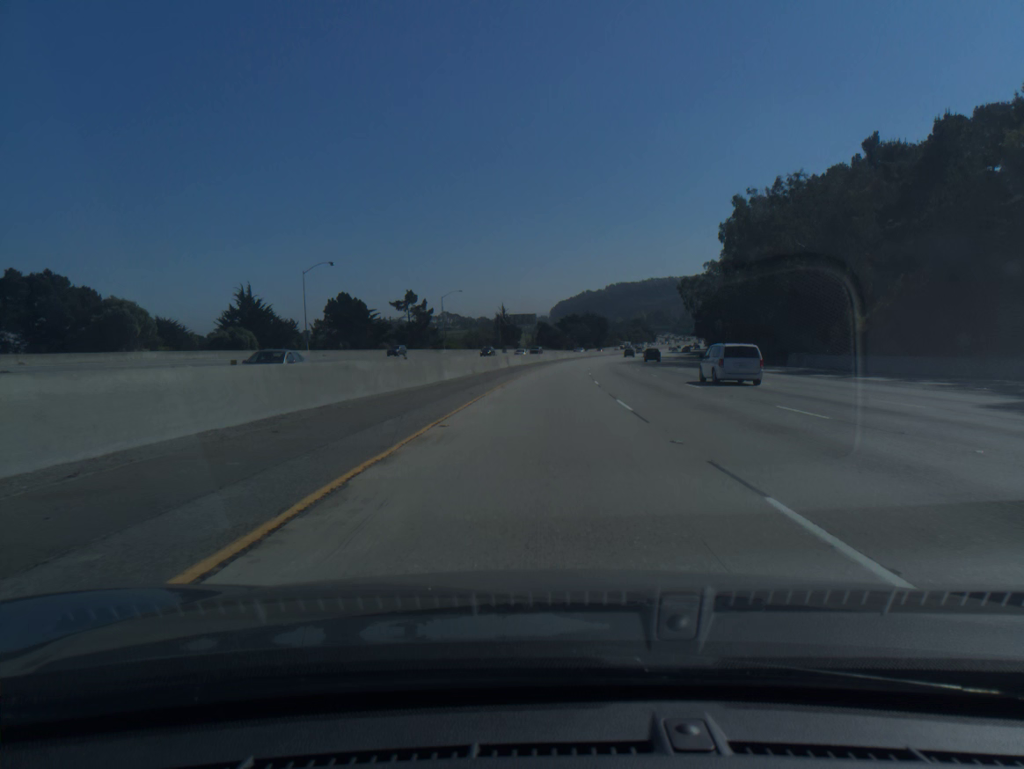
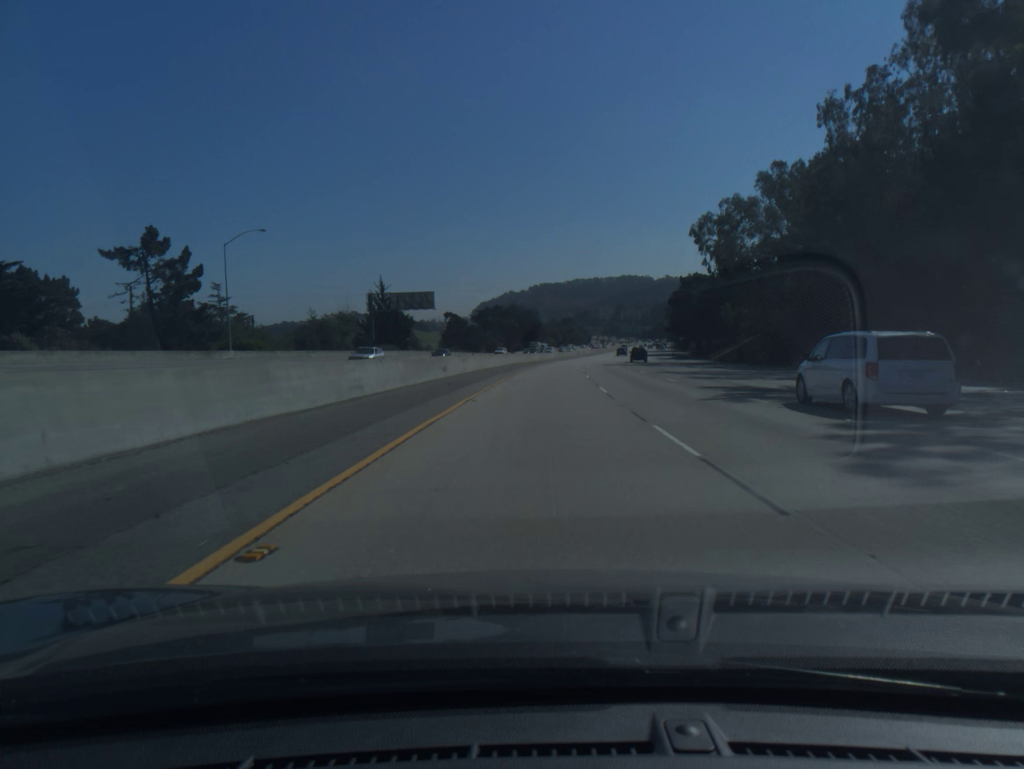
(+3.9, +81.1) m; +6°
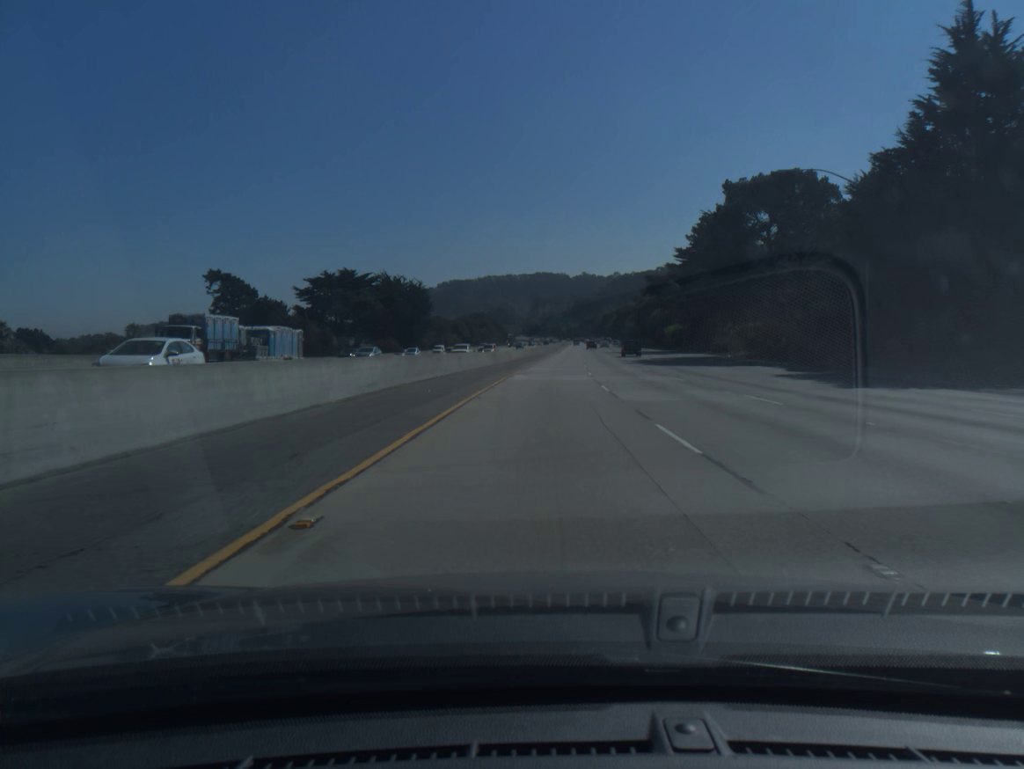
(+5.2, +101.2) m; +6°
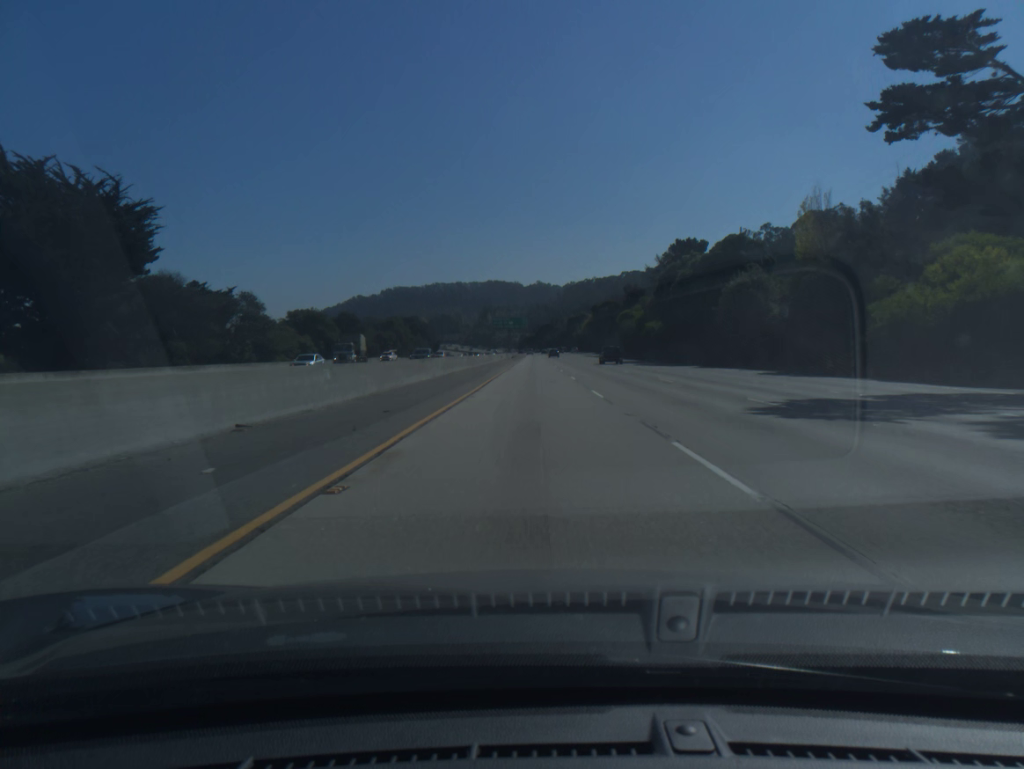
(+4.3, +100.9) m; +4°
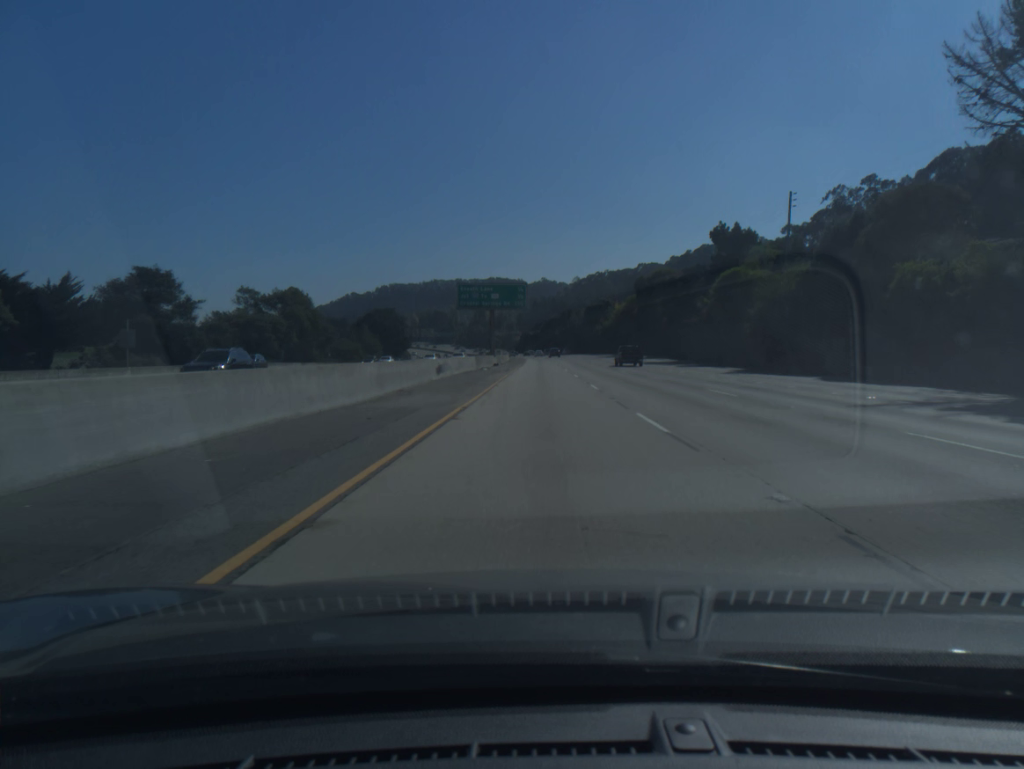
(-0.4, +80.1) m; 0°
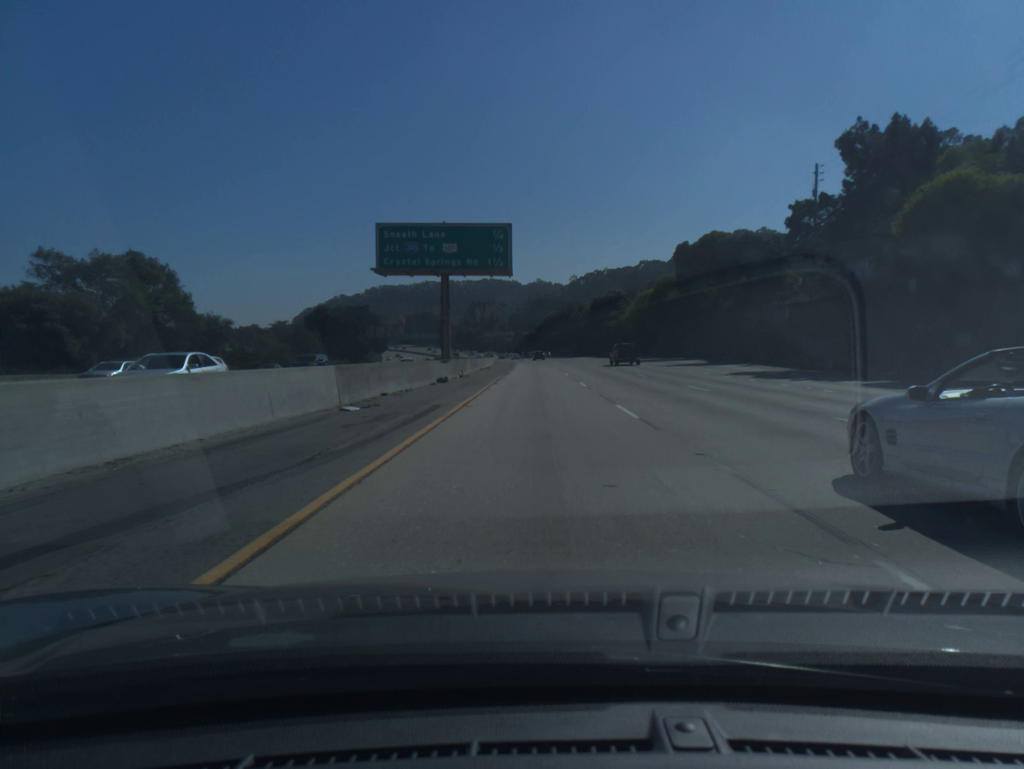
(+0.2, +40.1) m; 0°
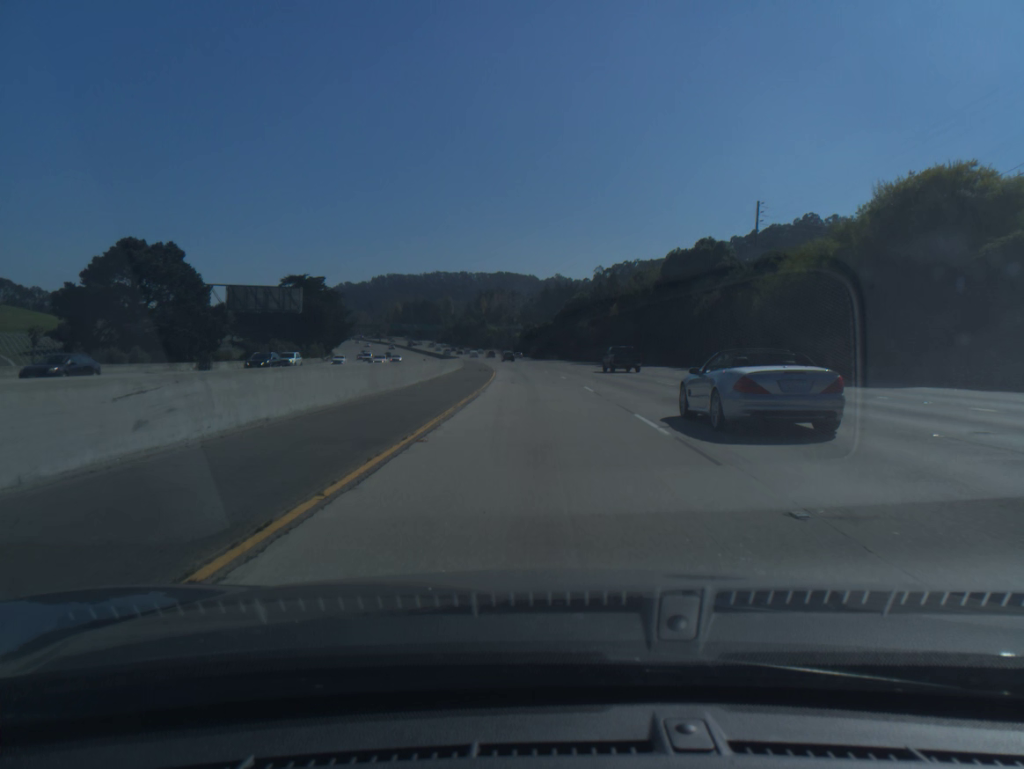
(-0.4, +80.5) m; -1°
